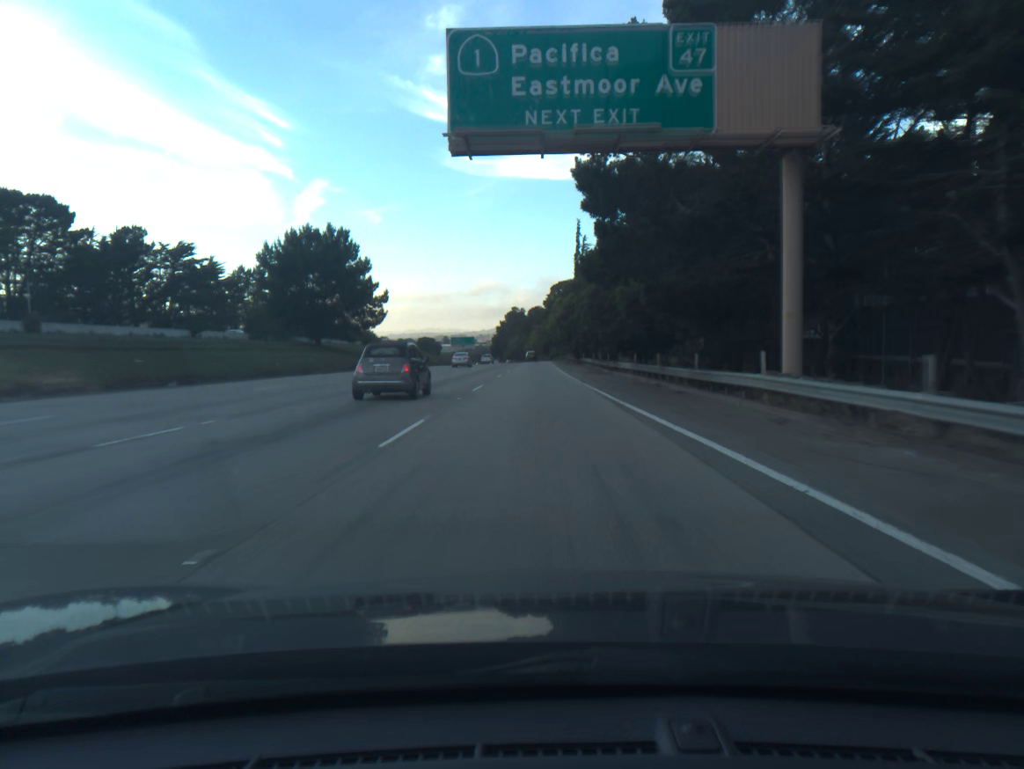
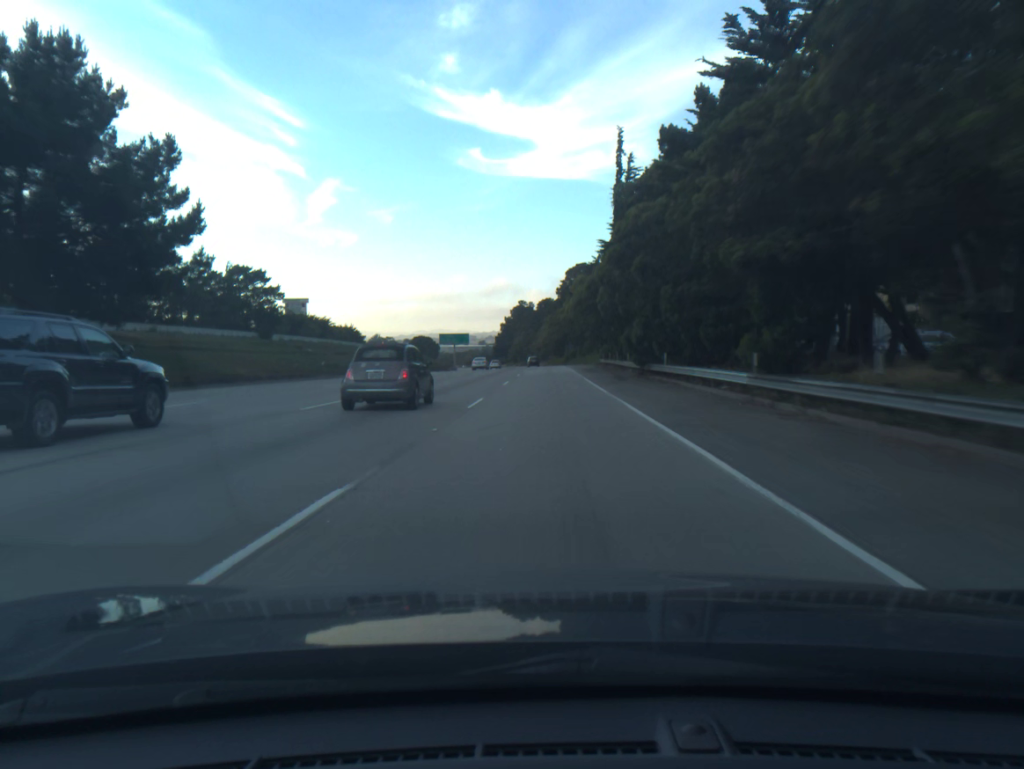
(-0.5, +50.9) m; -1°
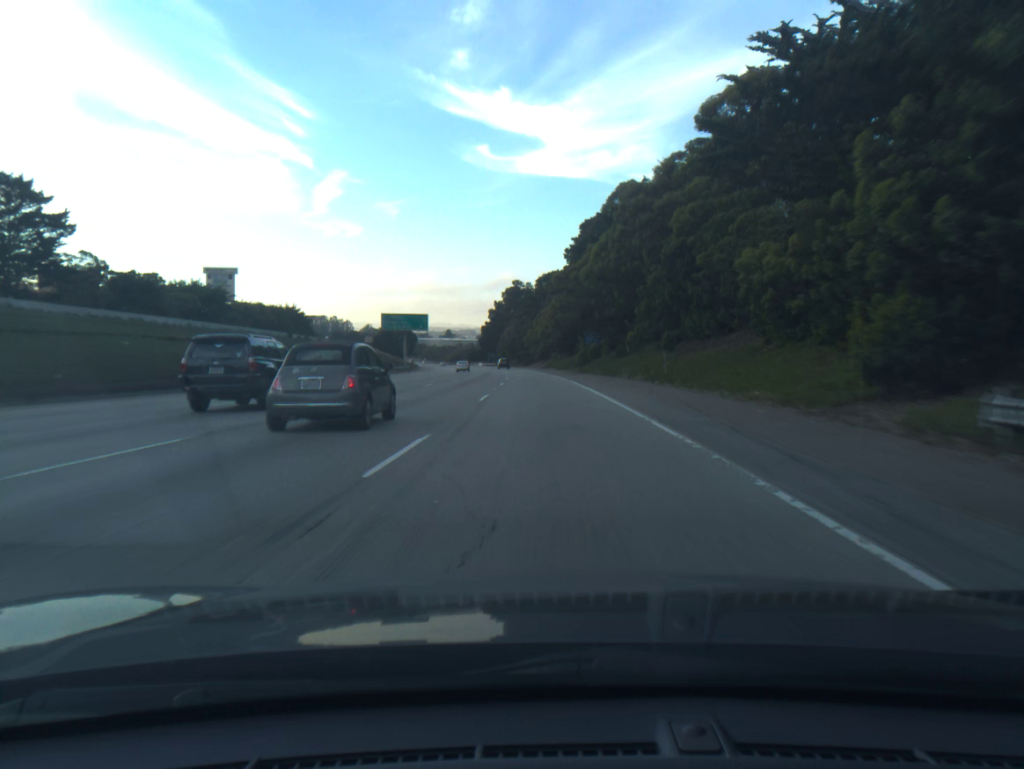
(+0.3, +68.1) m; 0°
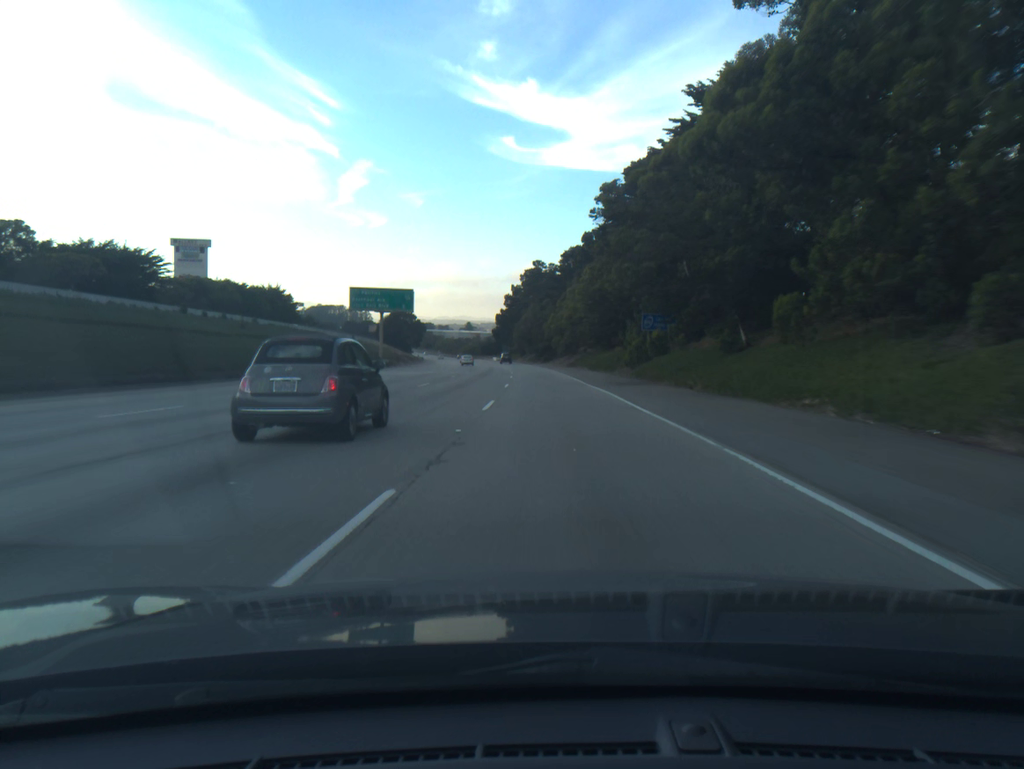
(-0.5, +34.1) m; -1°
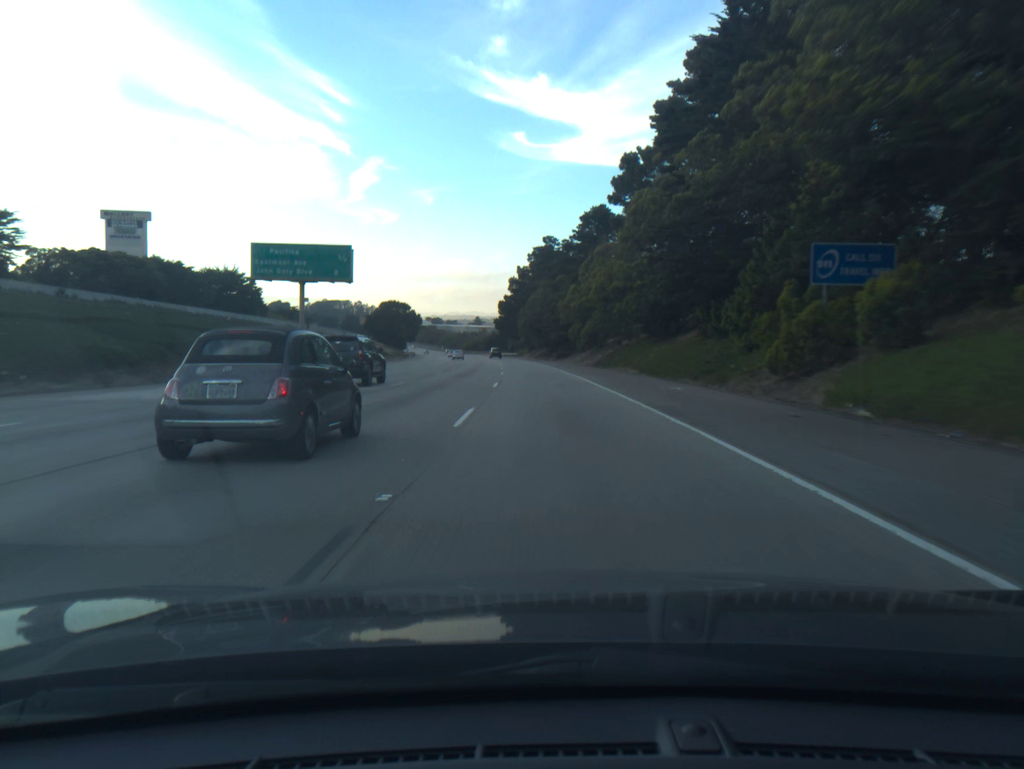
(-0.2, +34.2) m; -1°
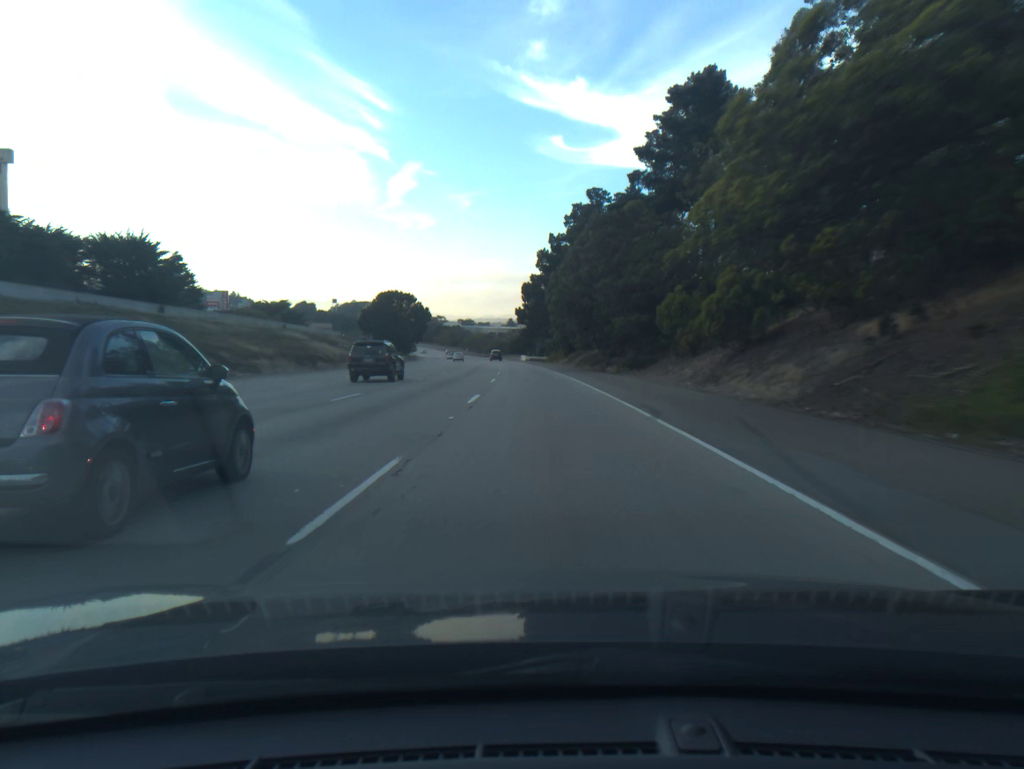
(-1.0, +51.5) m; -3°
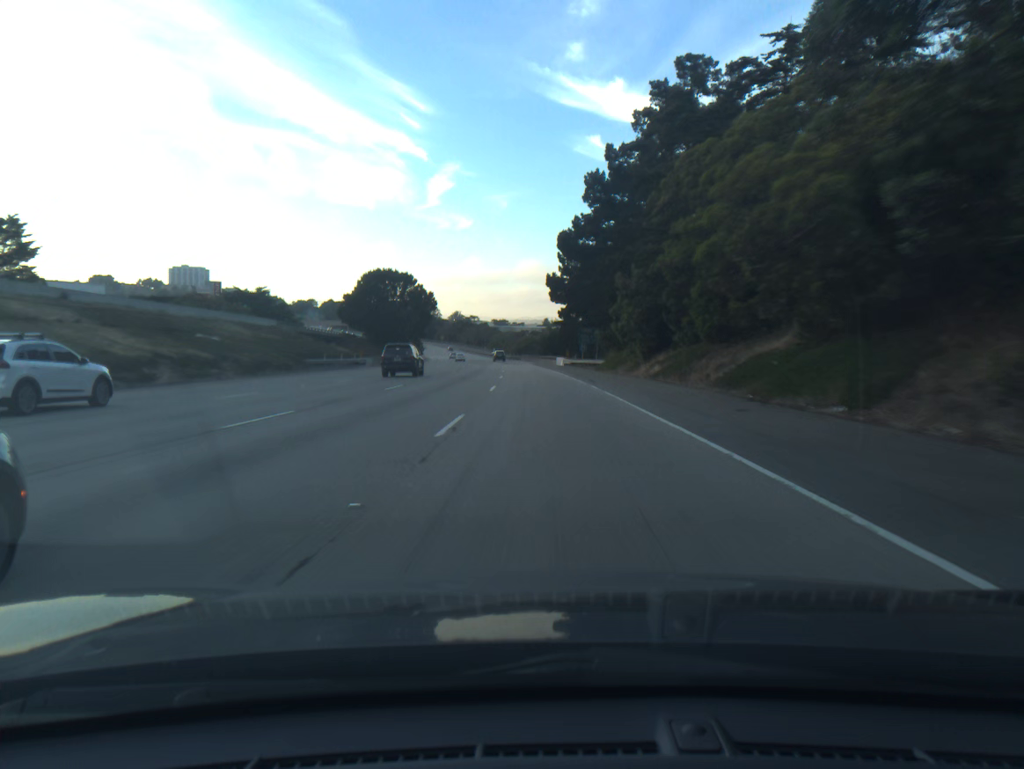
(-1.2, +51.6) m; -3°
